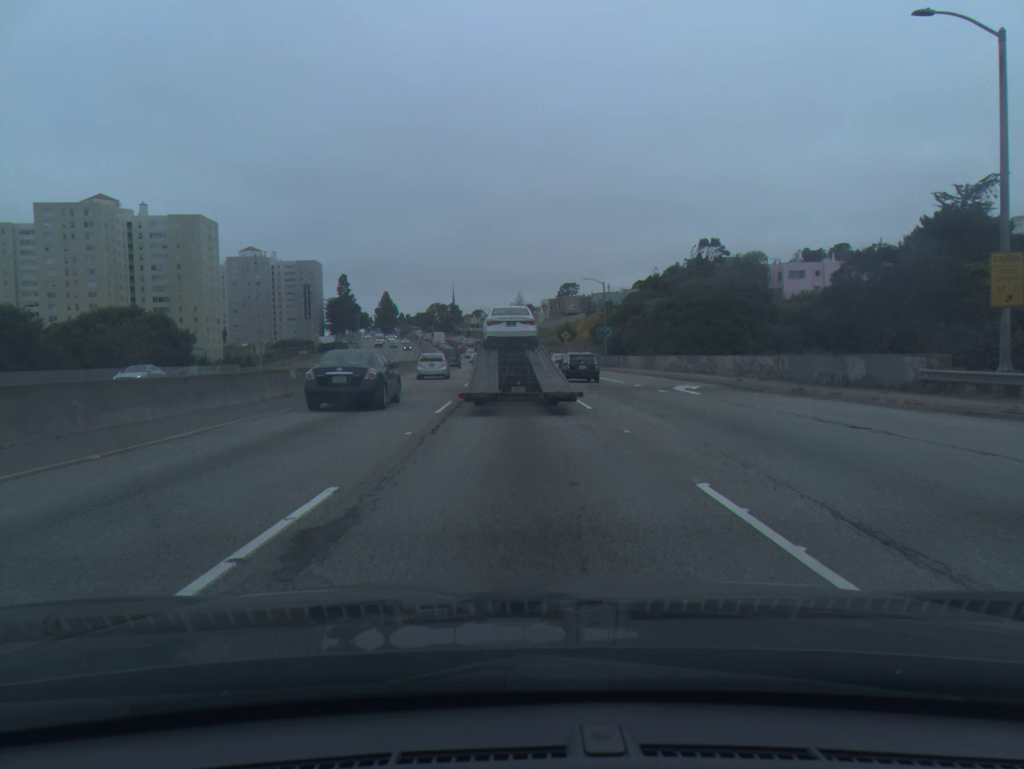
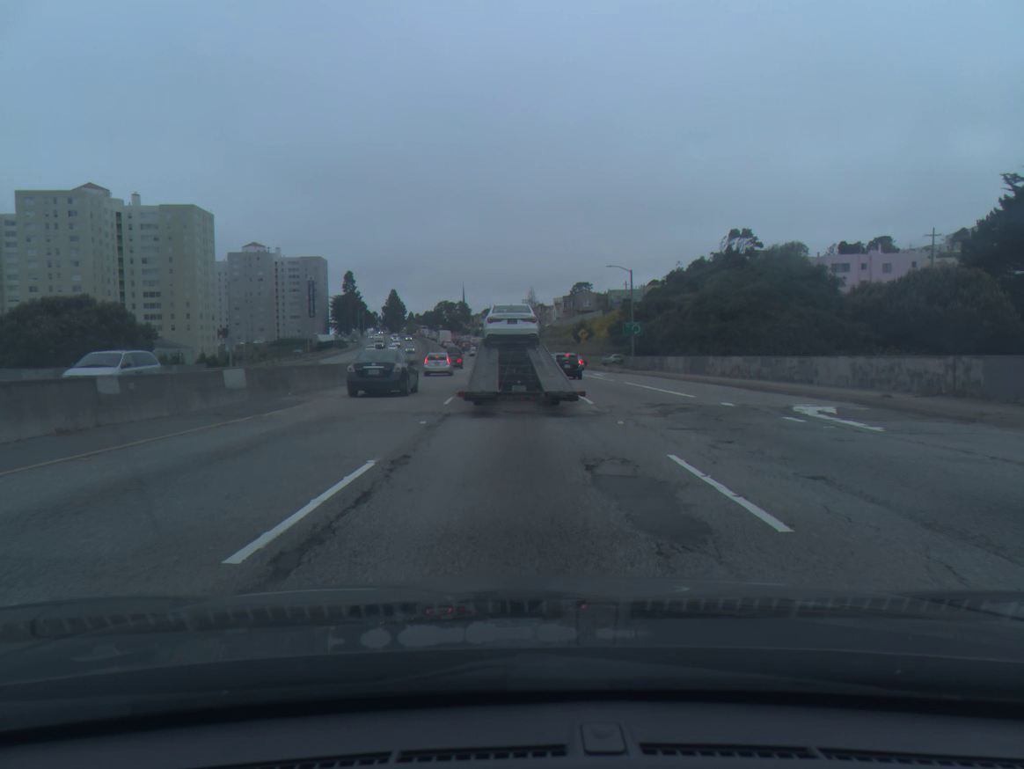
(-0.1, +12.9) m; -1°
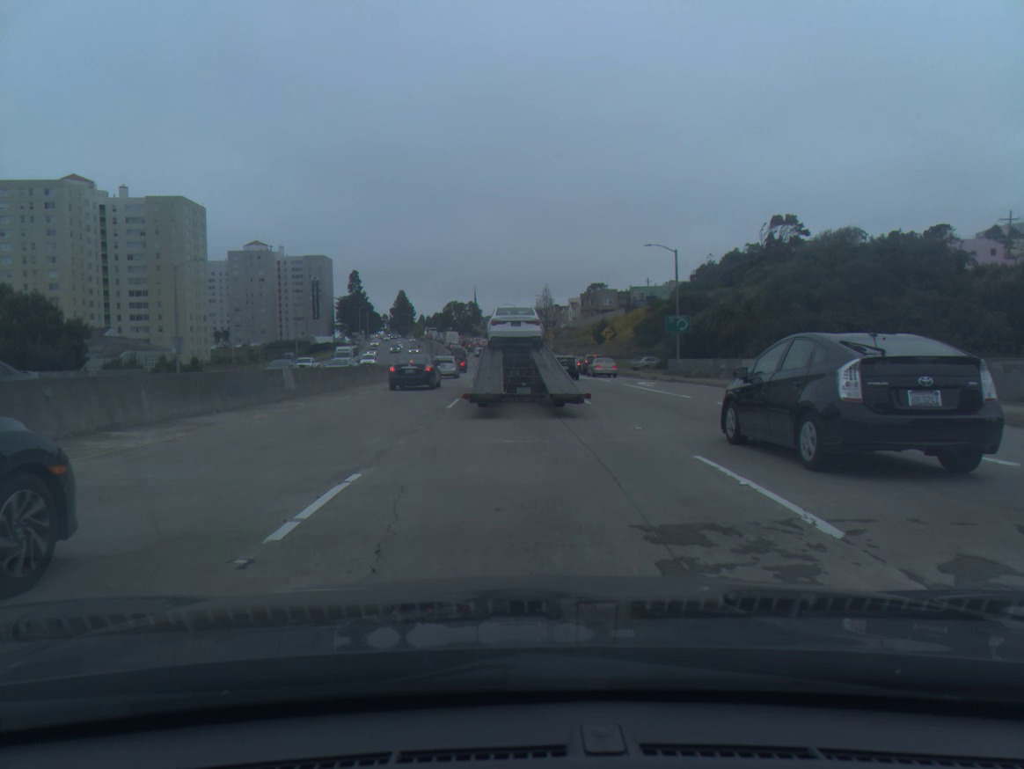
(-0.1, +15.0) m; 0°
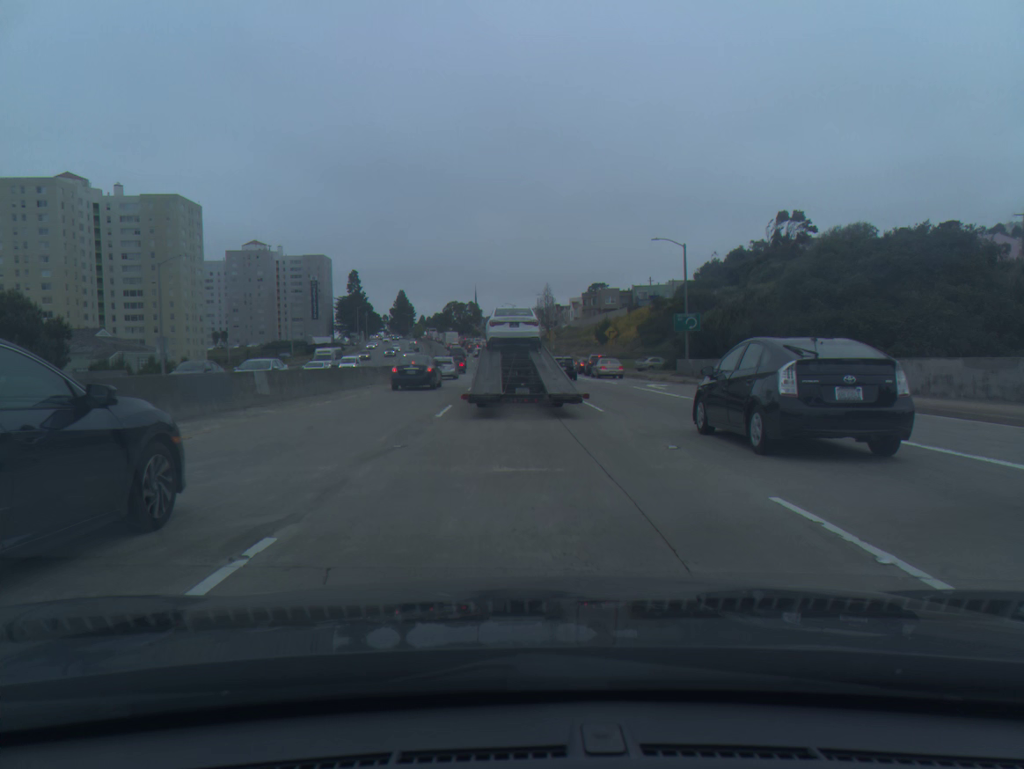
(0.0, +2.9) m; -1°
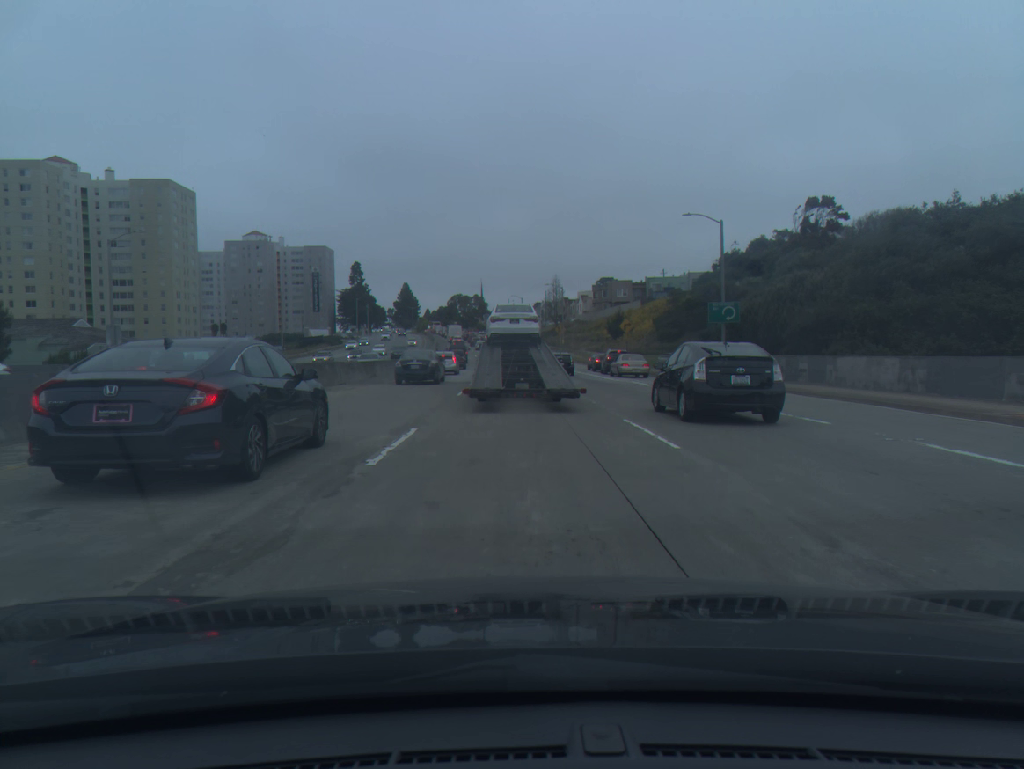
(0.0, +8.1) m; 0°
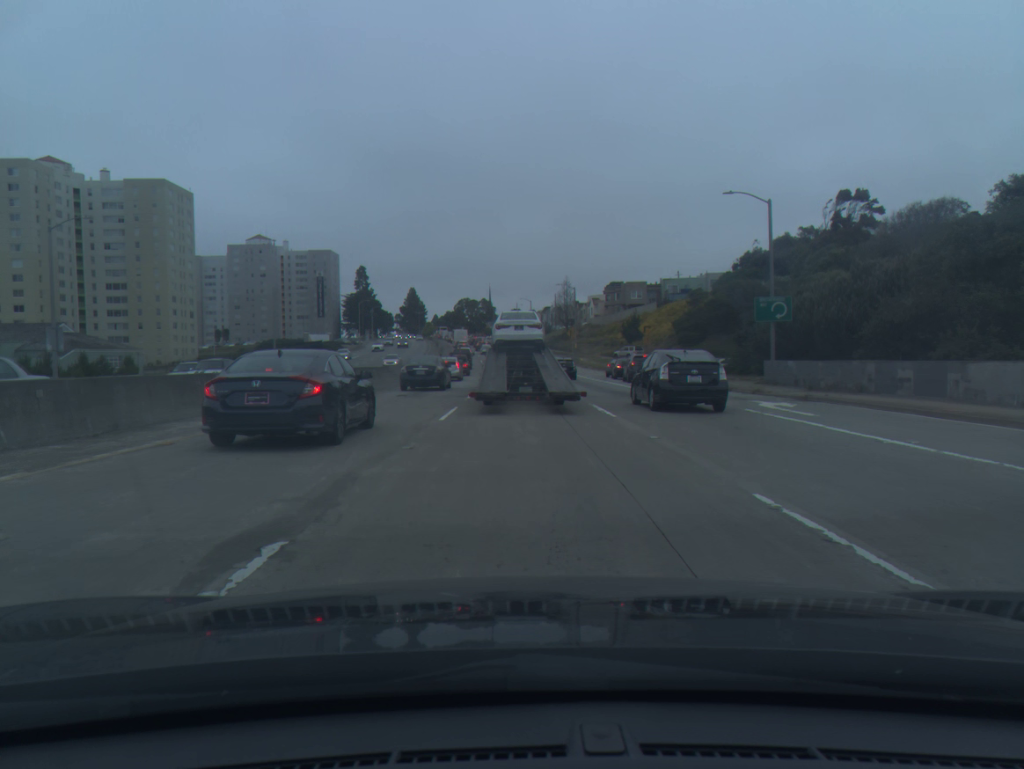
(0.0, +7.6) m; 0°
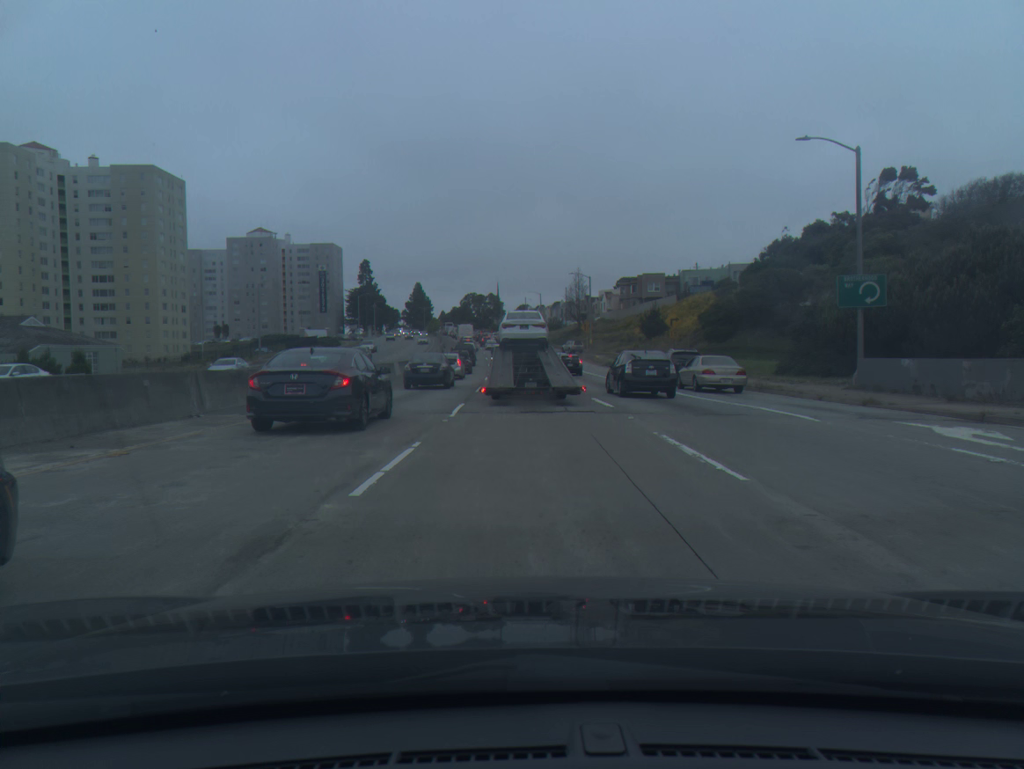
(0.0, +9.1) m; 0°
